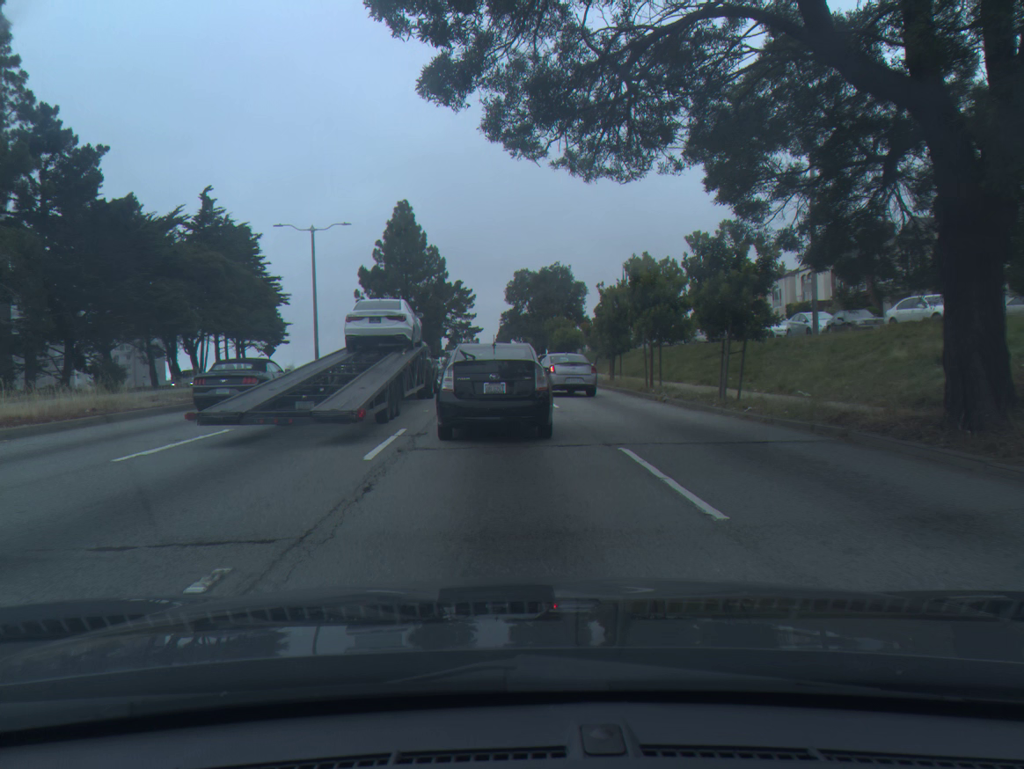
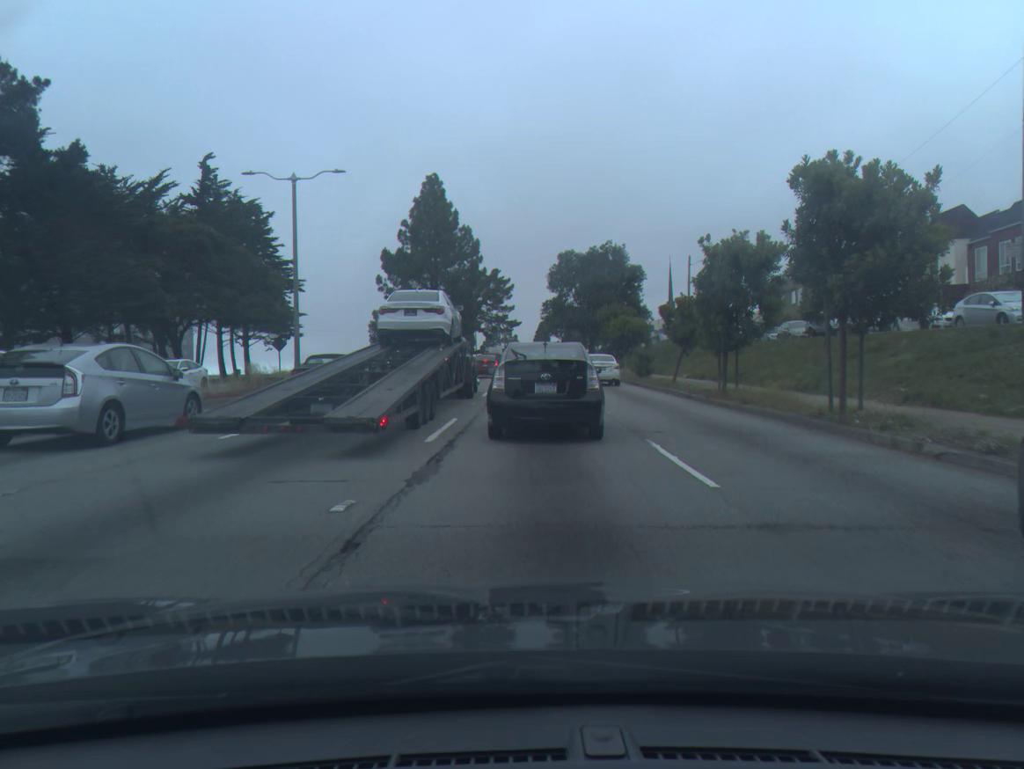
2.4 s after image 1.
(-0.3, +12.7) m; -1°
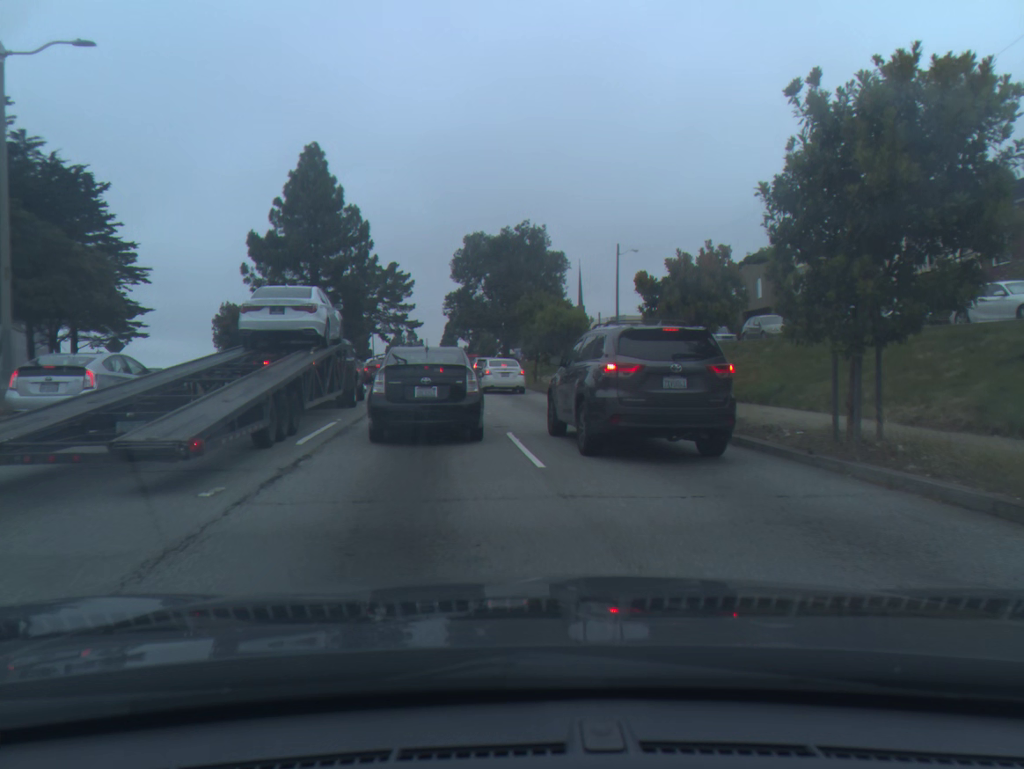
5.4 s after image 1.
(+0.7, +13.6) m; +8°
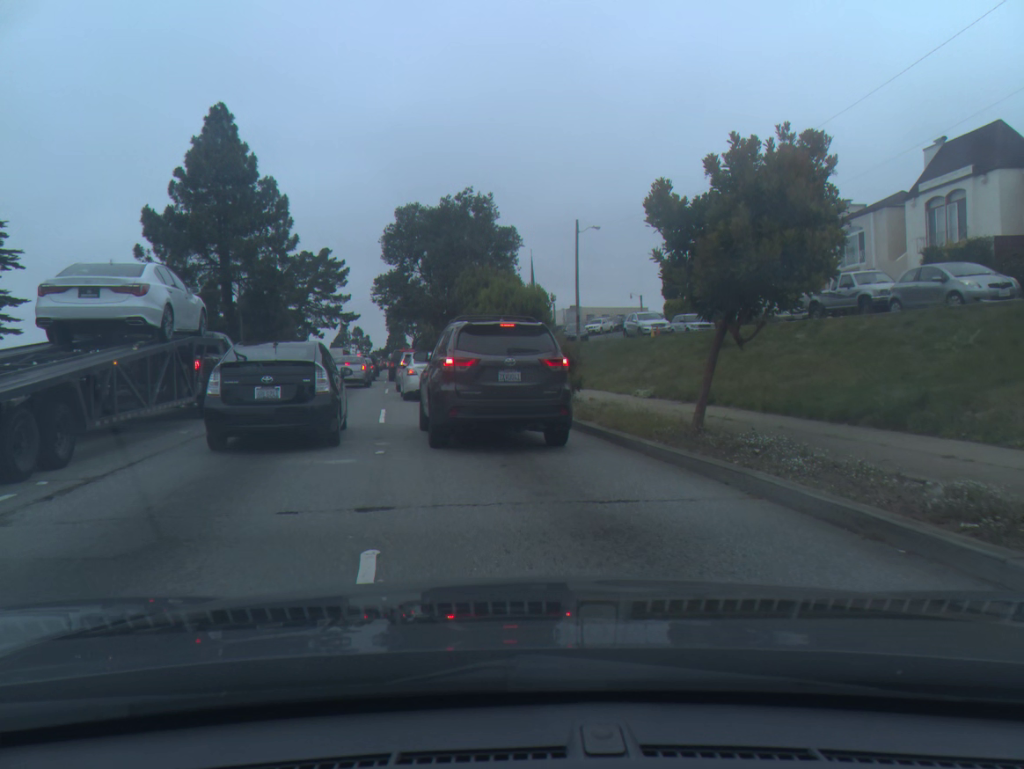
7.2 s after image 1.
(+0.2, +8.5) m; +2°
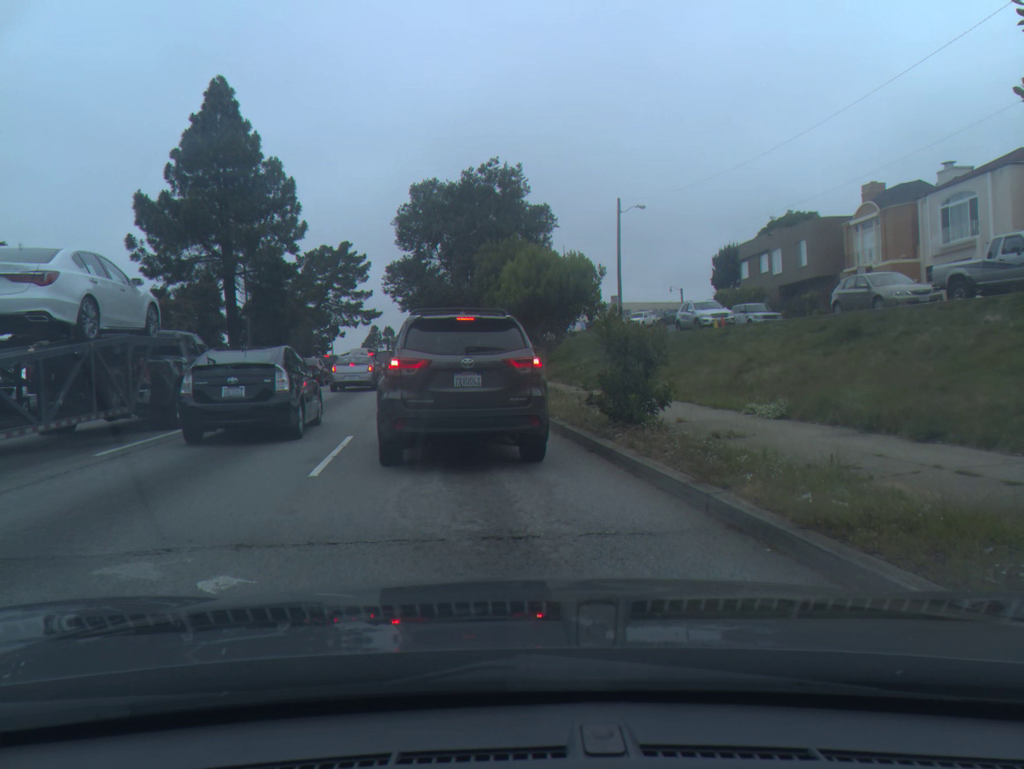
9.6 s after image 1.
(-0.1, +7.2) m; -4°
